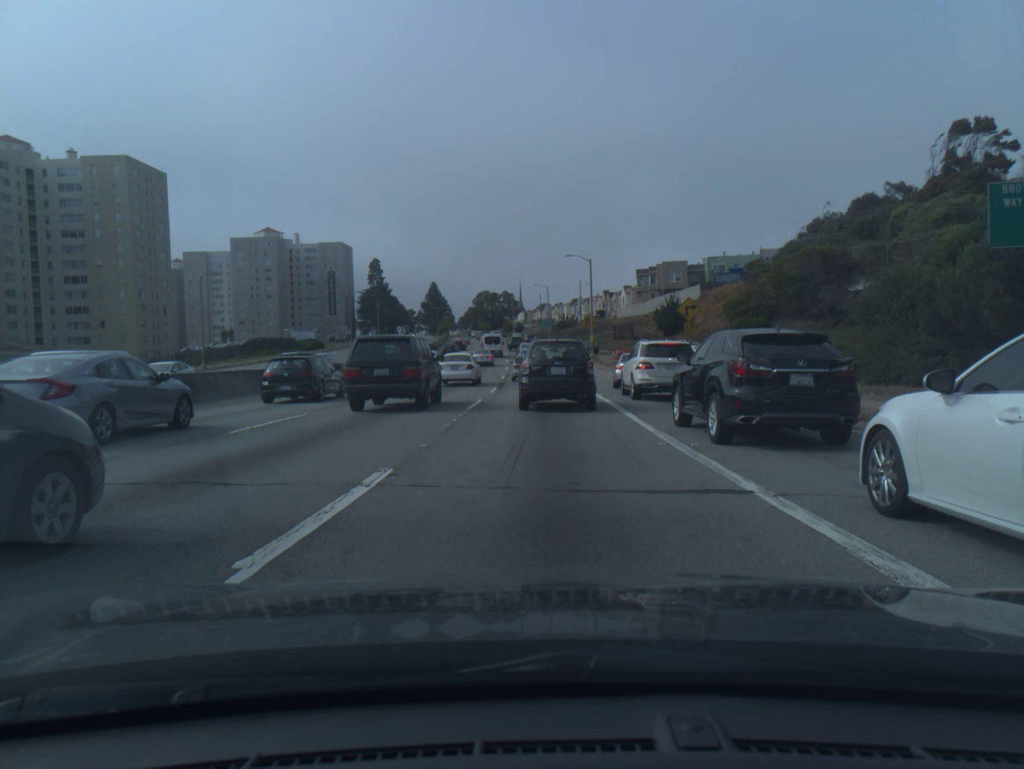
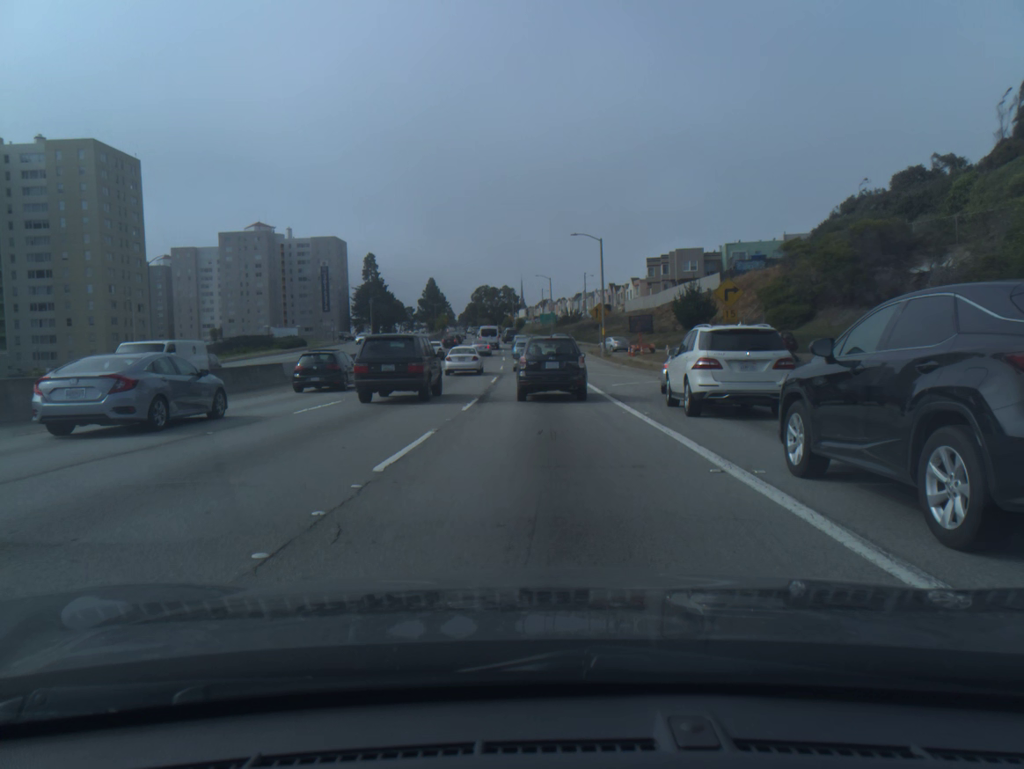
(0.0, +10.7) m; 0°
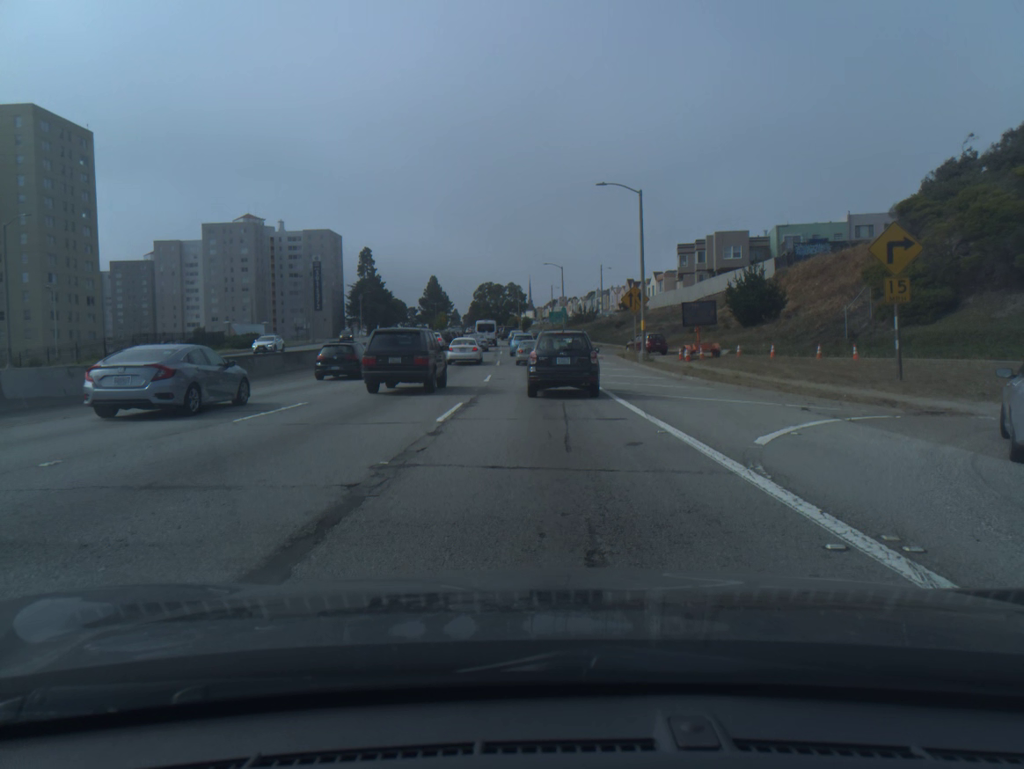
(-0.1, +18.6) m; -1°
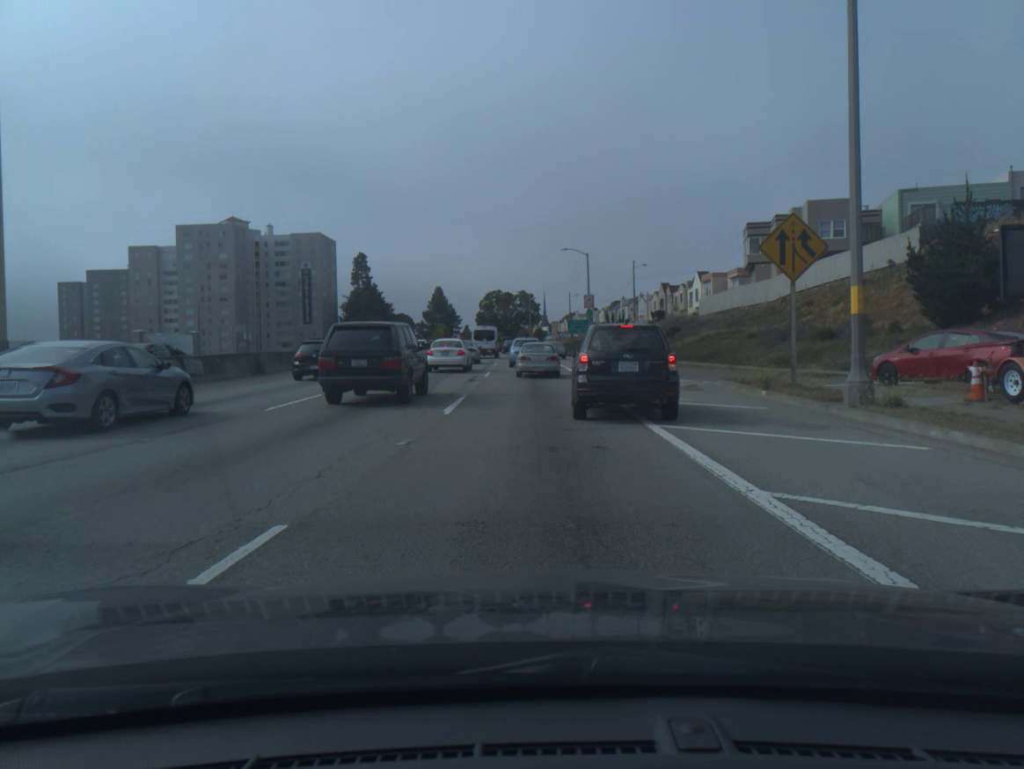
(-0.2, +27.3) m; -1°
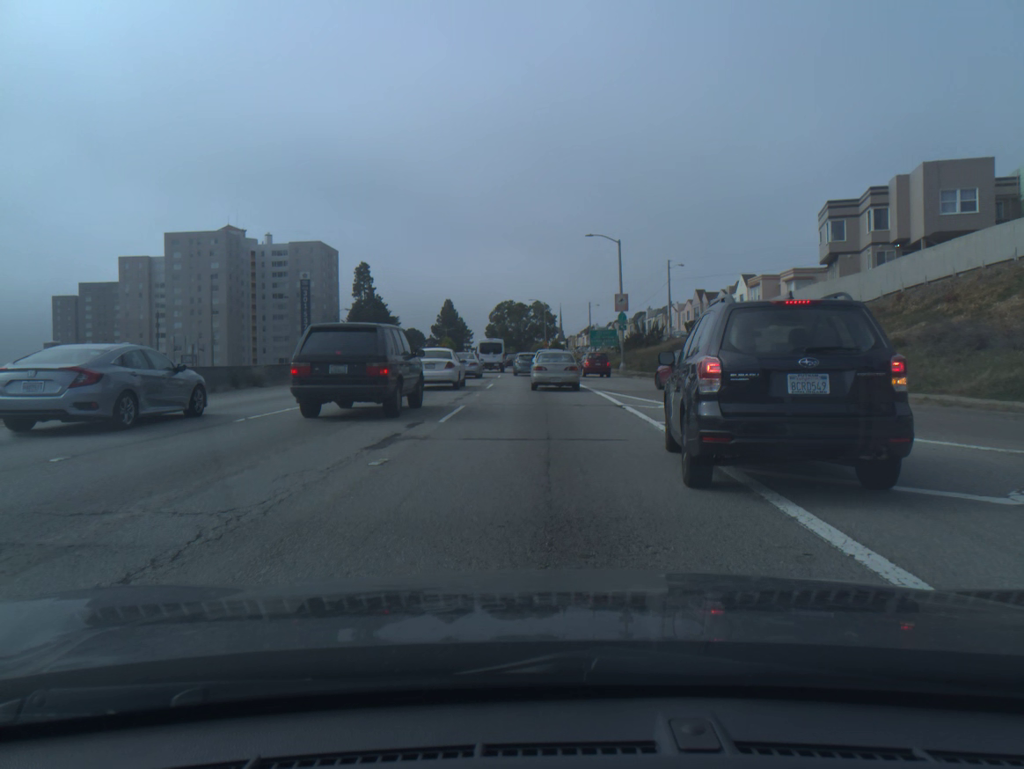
(-0.1, +16.9) m; -1°
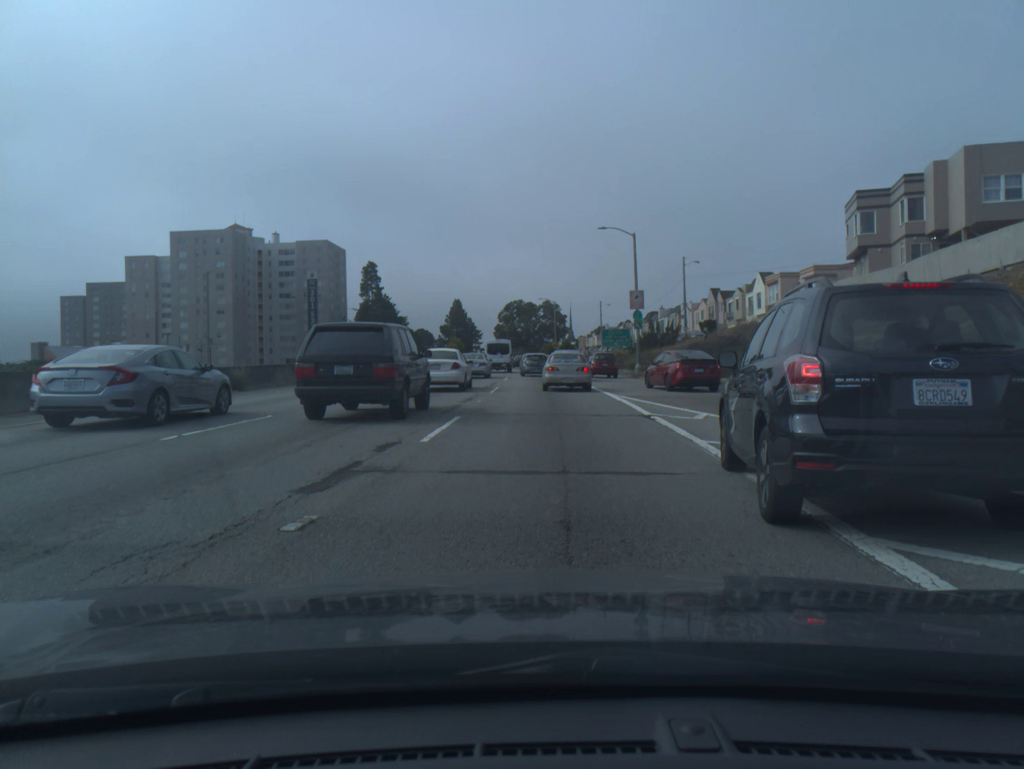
(0.0, +3.2) m; -1°
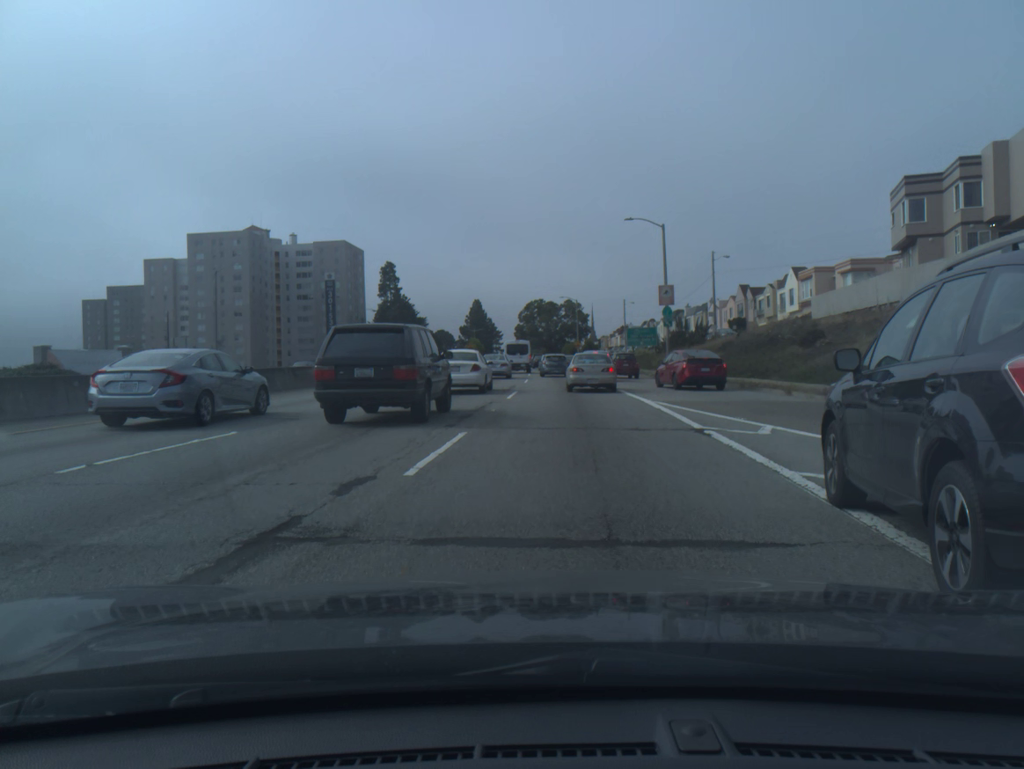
(0.0, +3.0) m; -3°
